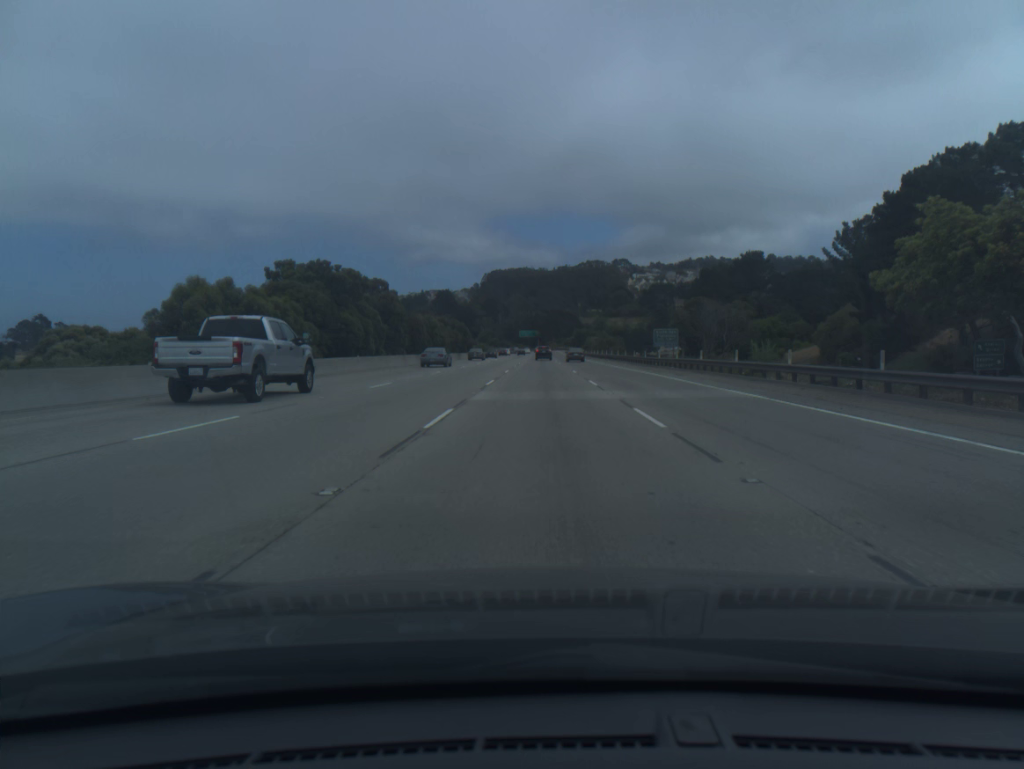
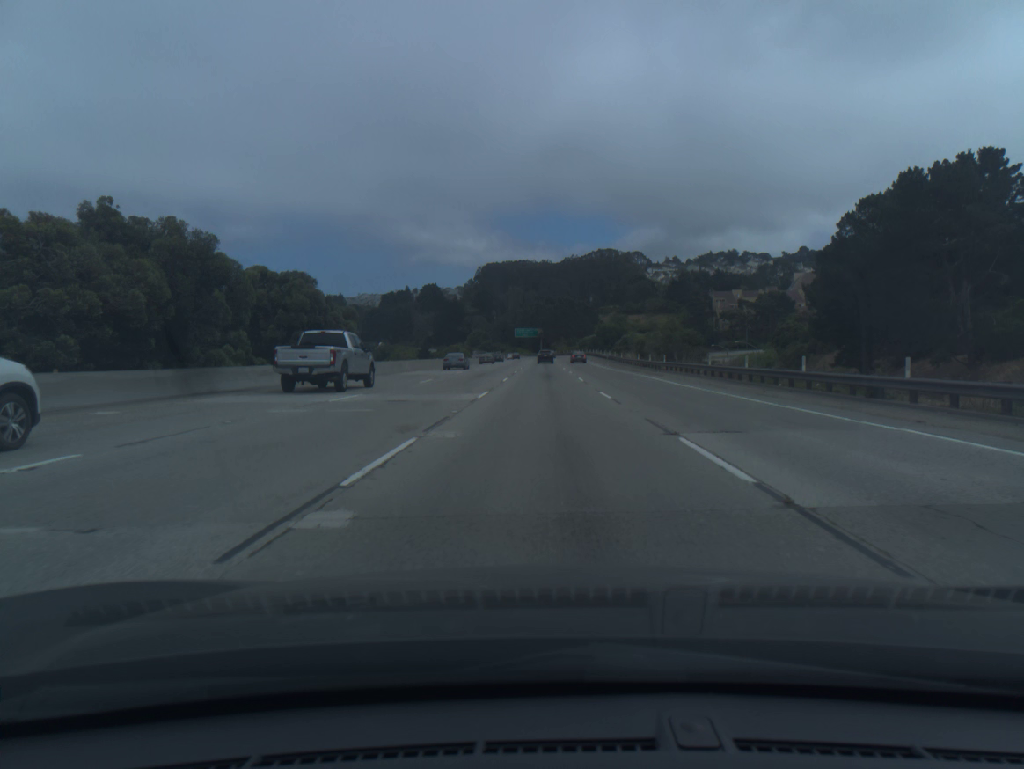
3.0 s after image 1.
(-0.2, +92.6) m; 0°
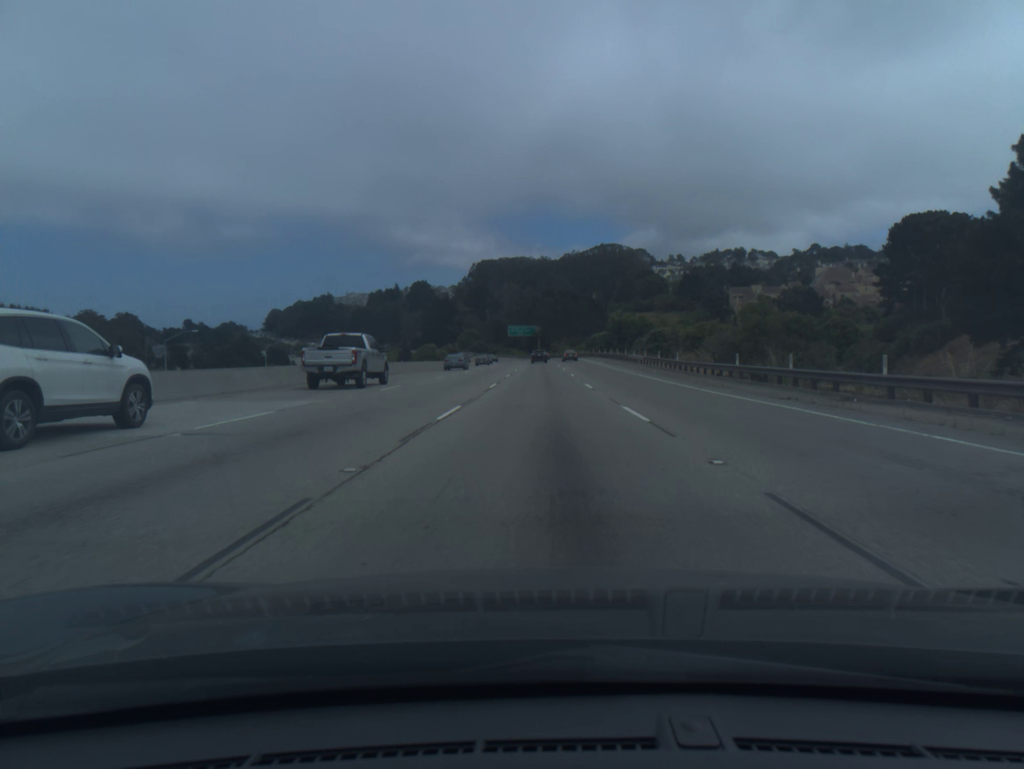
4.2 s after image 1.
(+0.1, +37.1) m; 0°
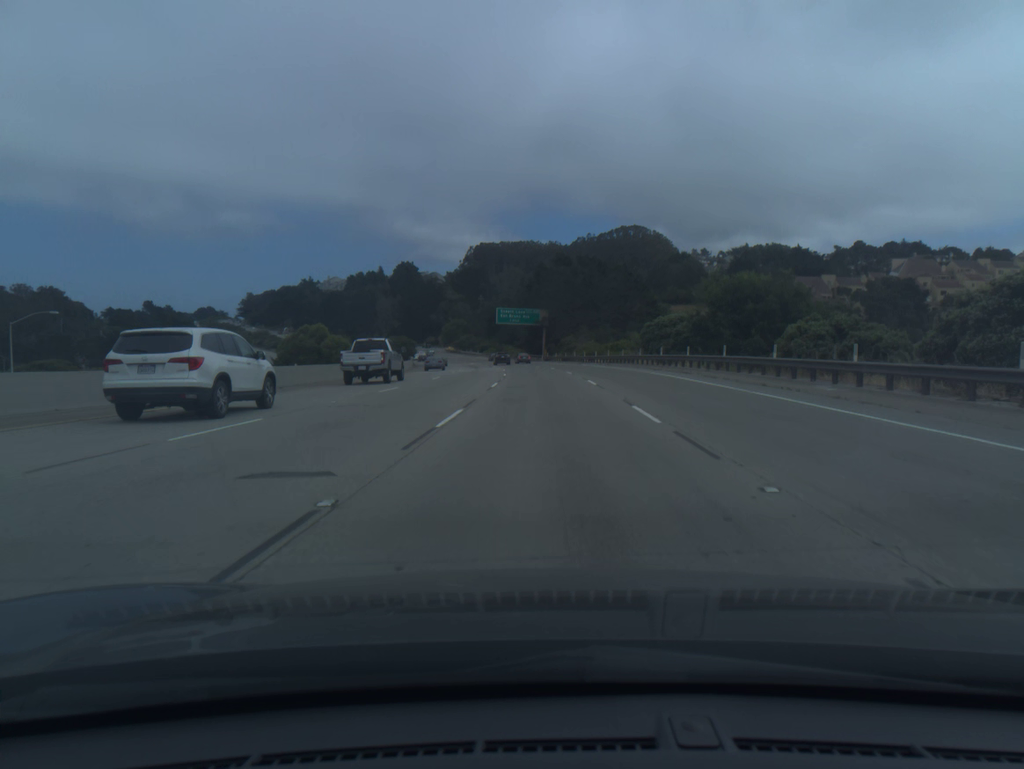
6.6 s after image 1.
(-0.2, +74.0) m; 0°
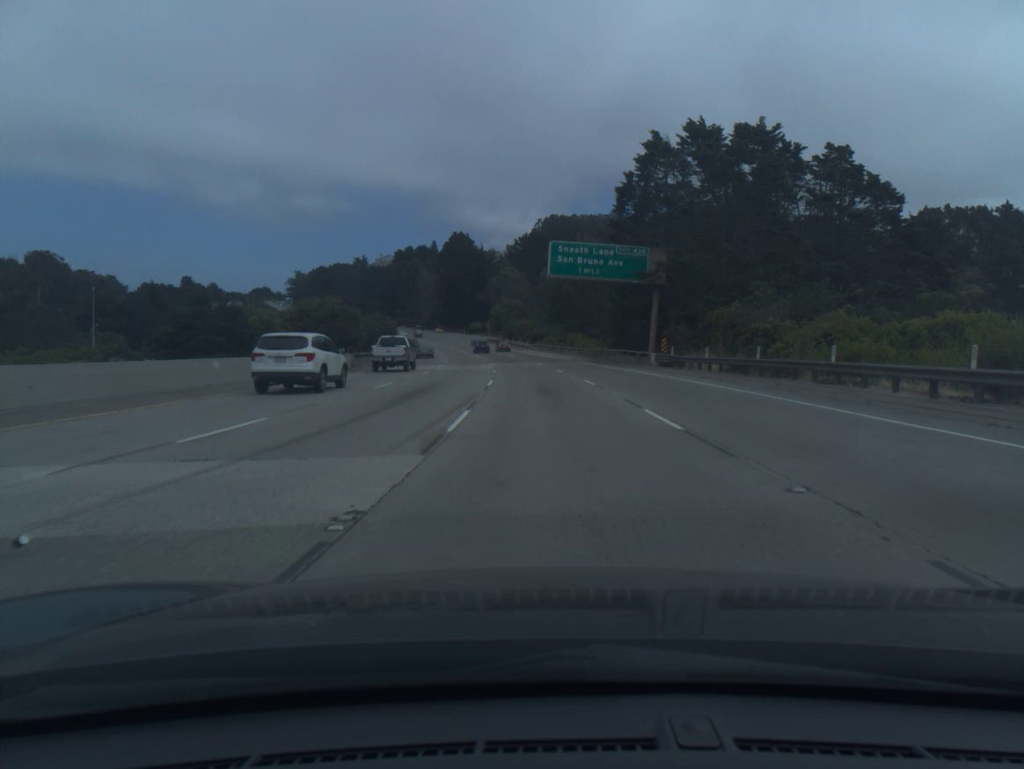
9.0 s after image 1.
(-2.2, +73.7) m; -5°
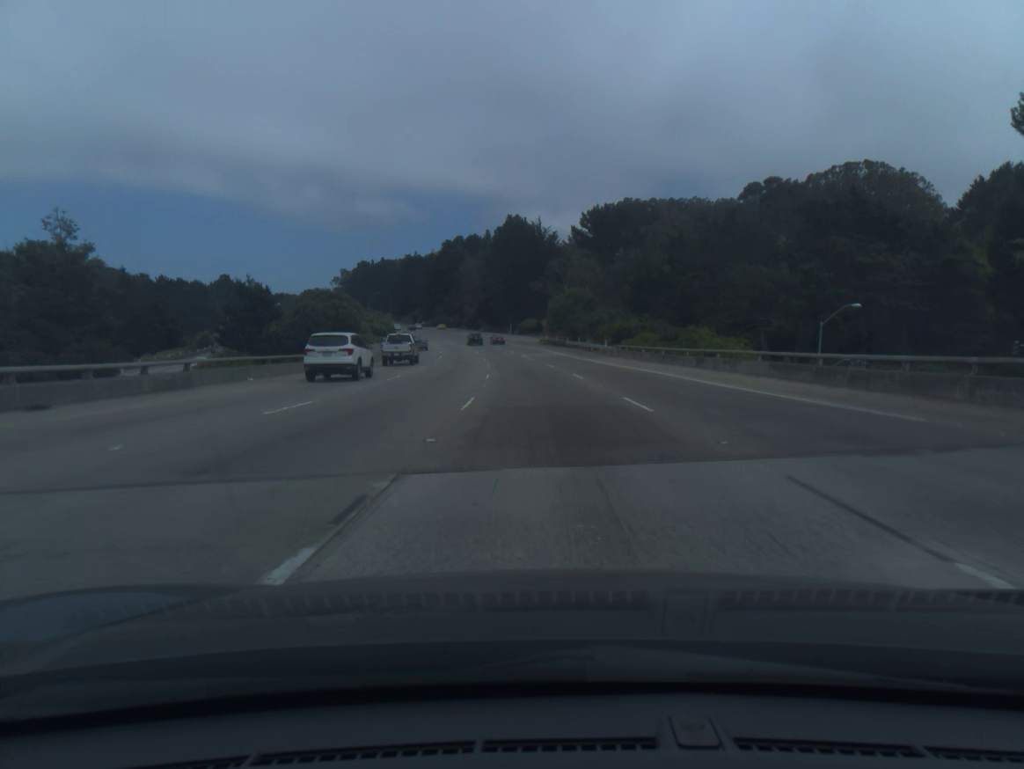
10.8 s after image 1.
(-2.2, +55.3) m; -5°
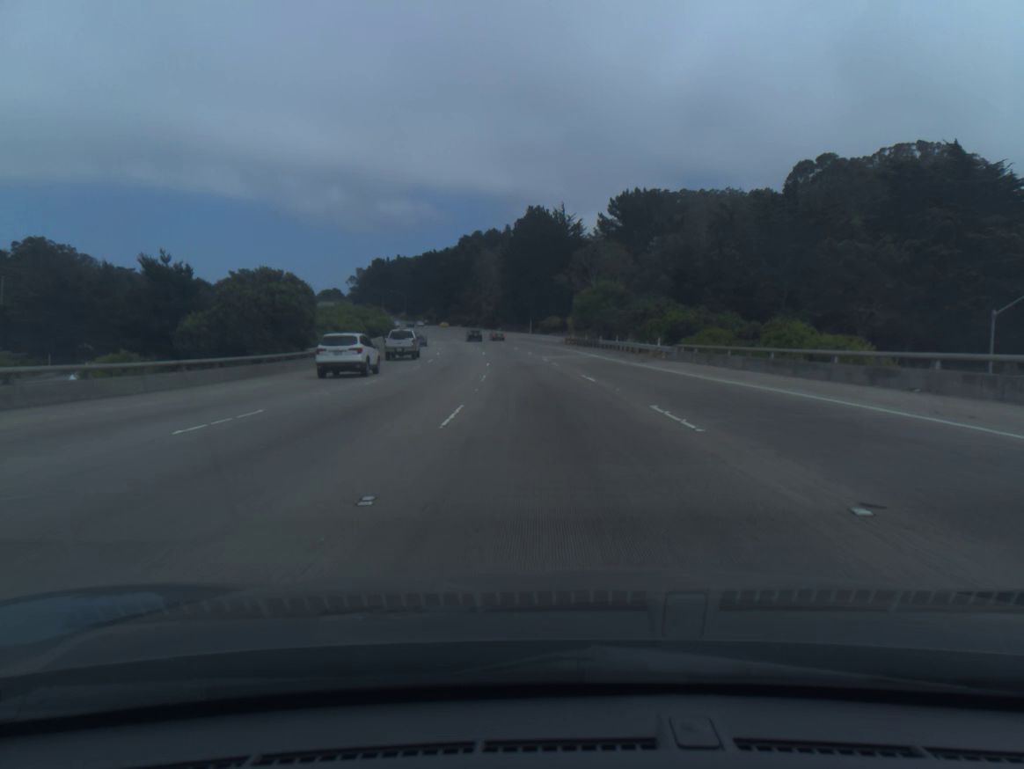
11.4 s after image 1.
(-0.3, +18.5) m; -2°
